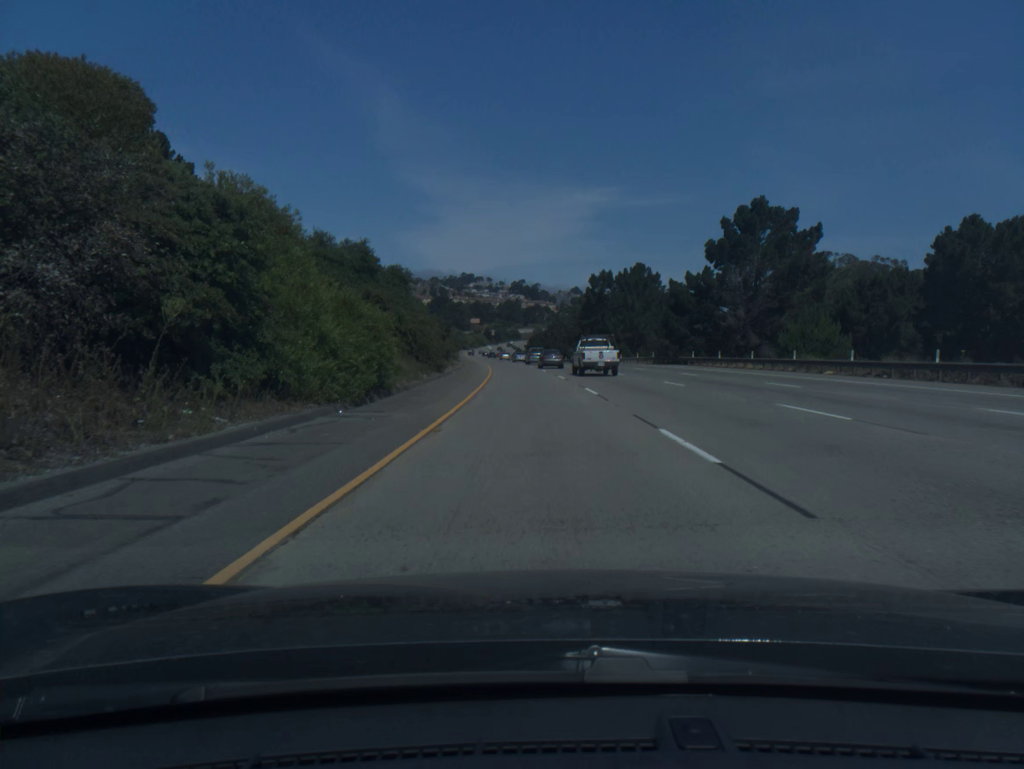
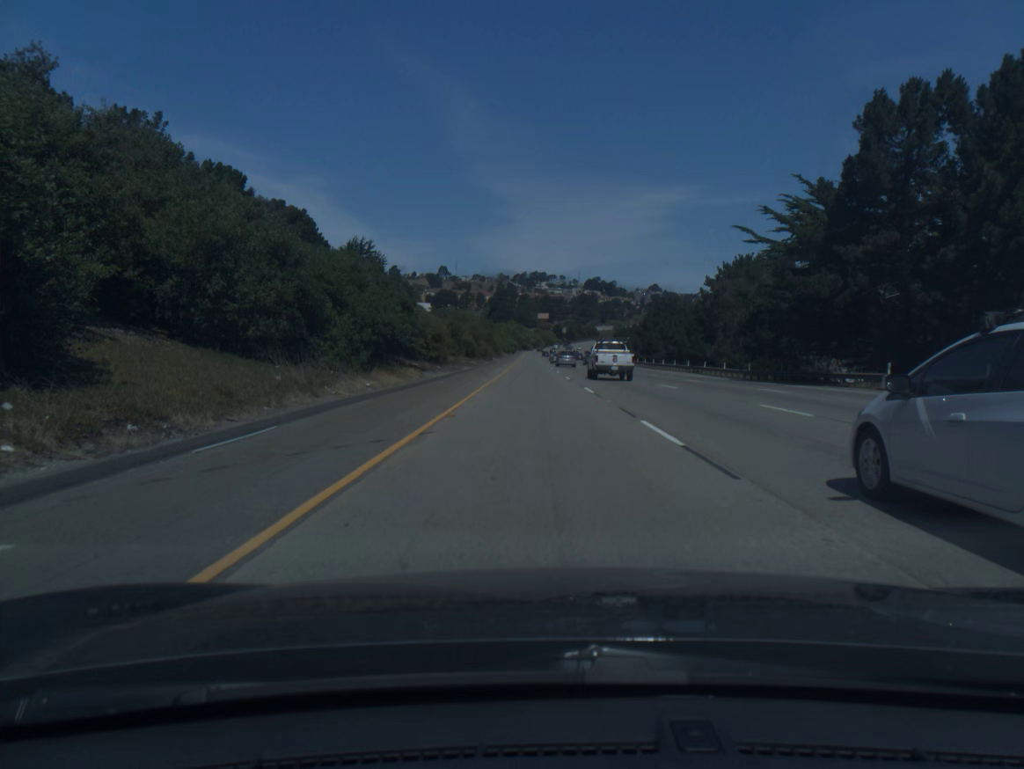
(-4.1, +85.3) m; -5°
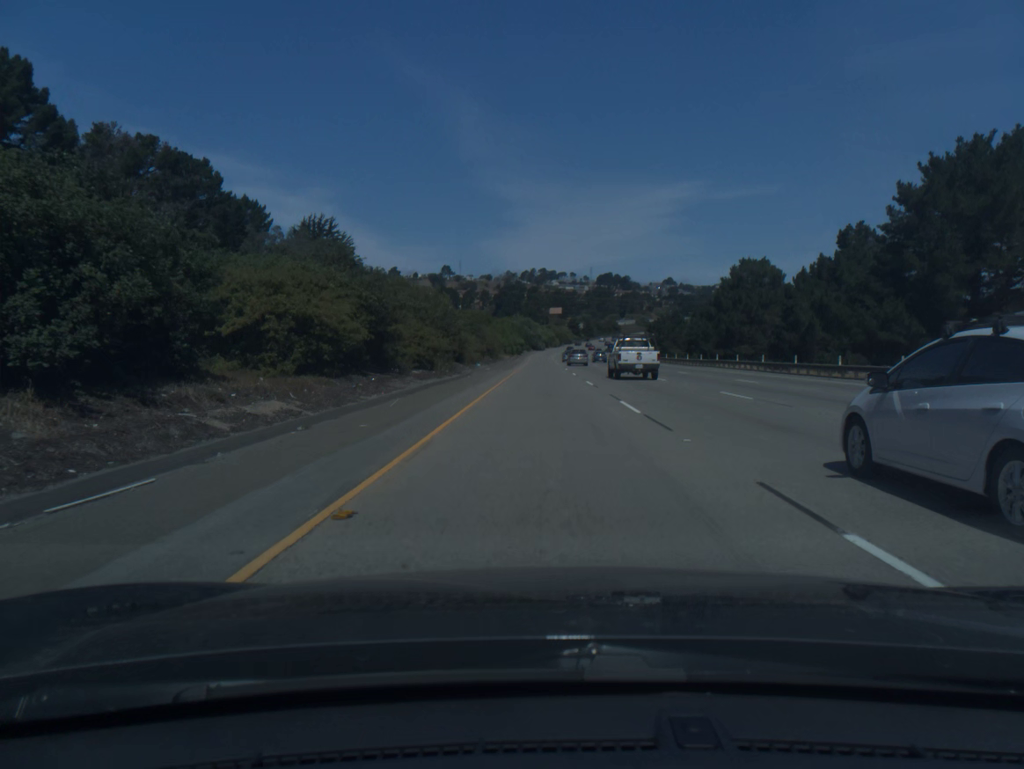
(-0.7, +52.8) m; -1°
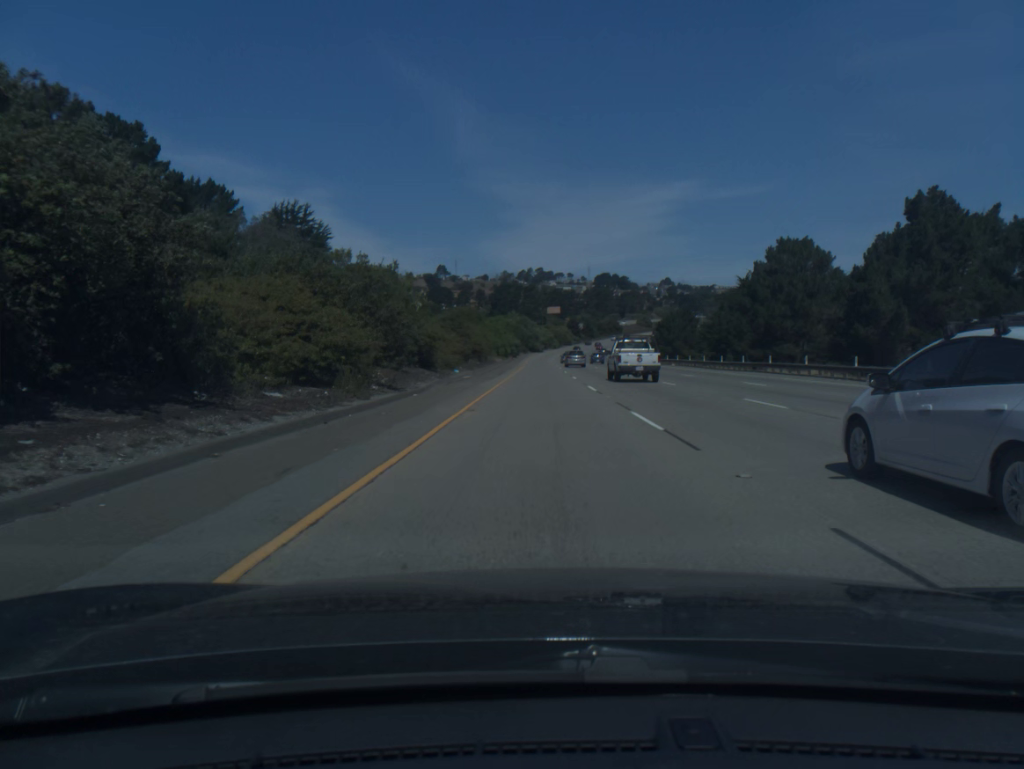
(0.0, +17.9) m; 0°
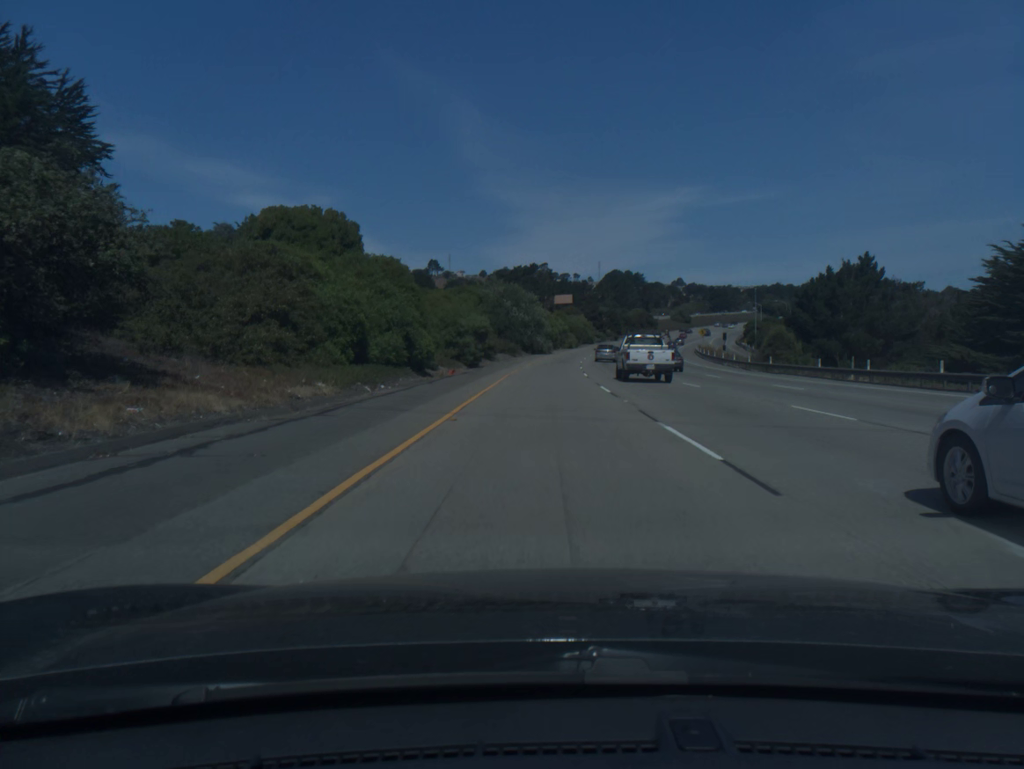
(-0.1, +91.4) m; 0°
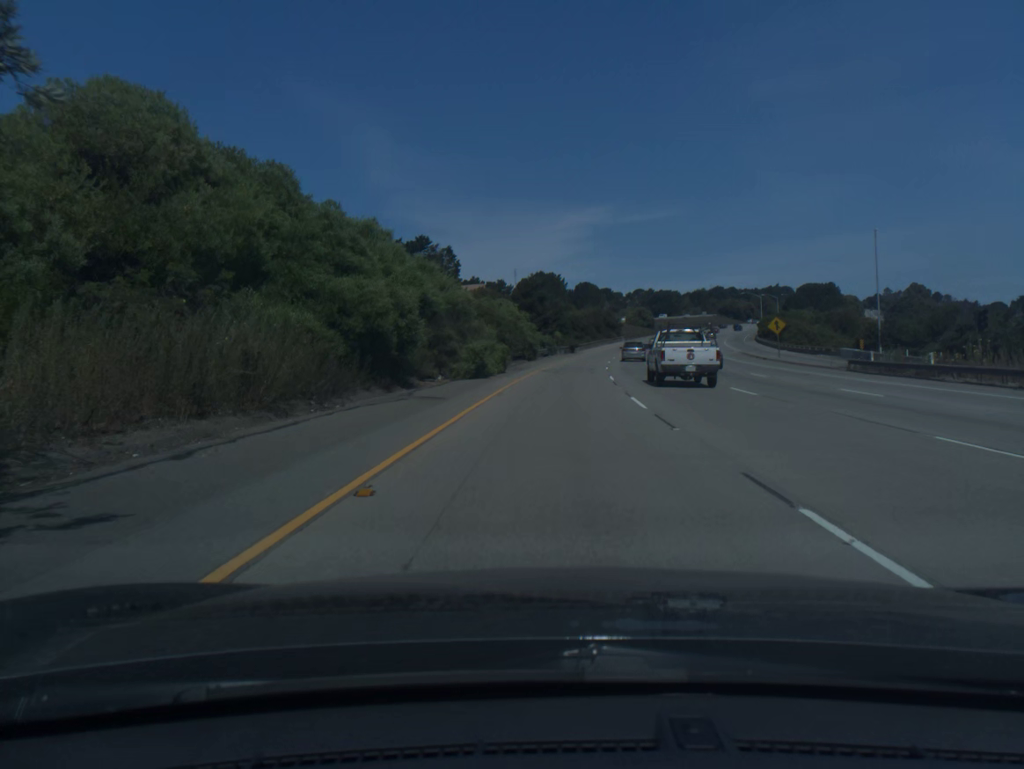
(+3.7, +94.0) m; +6°
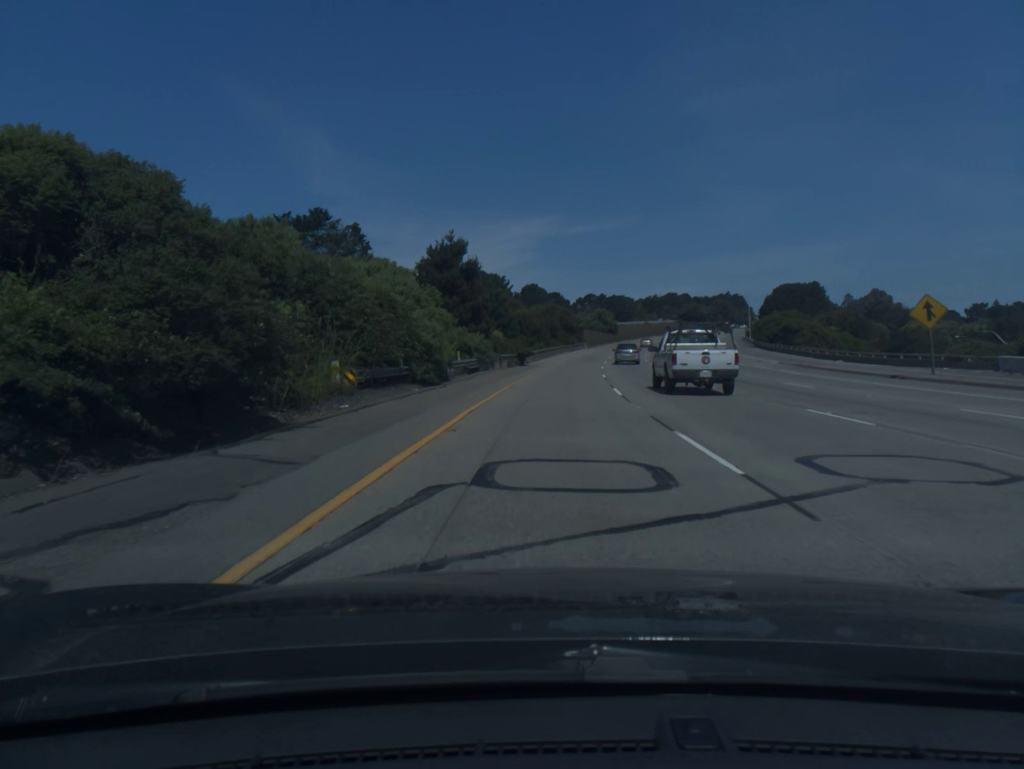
(+1.3, +38.2) m; +4°
